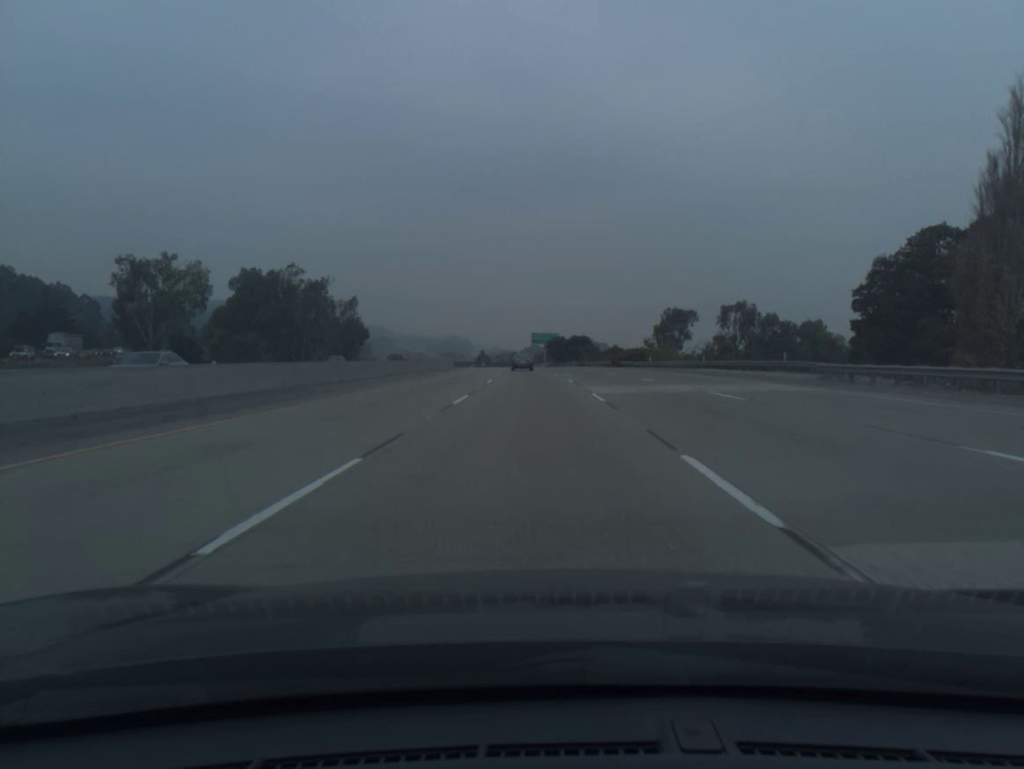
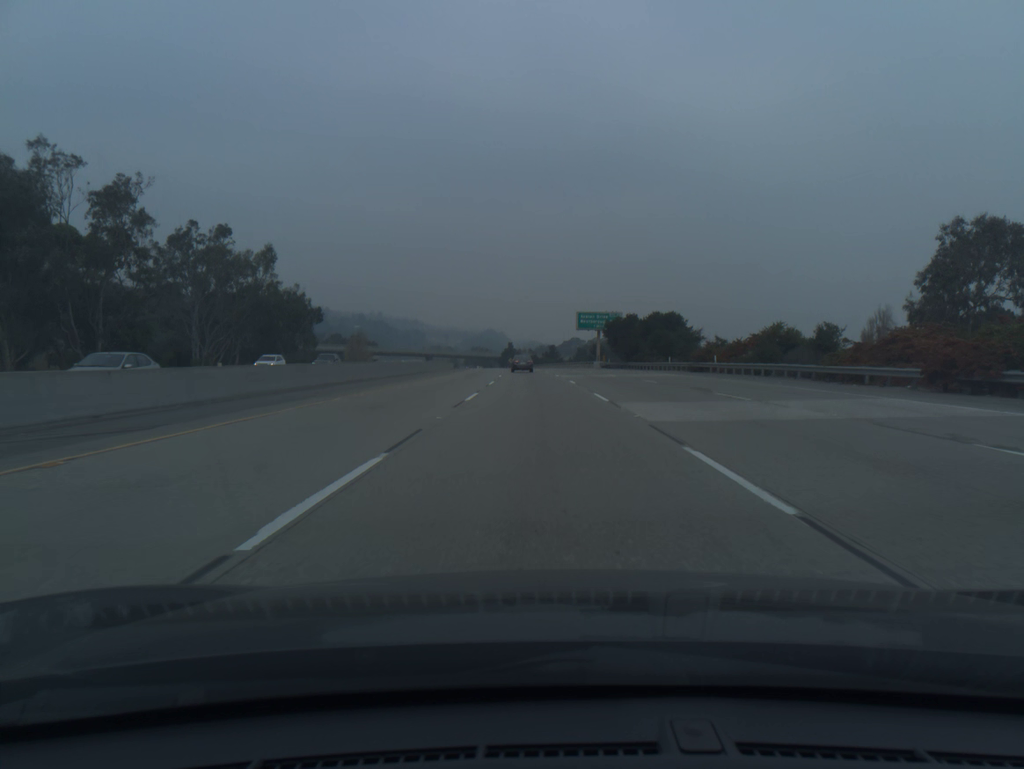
(-1.8, +72.4) m; -3°
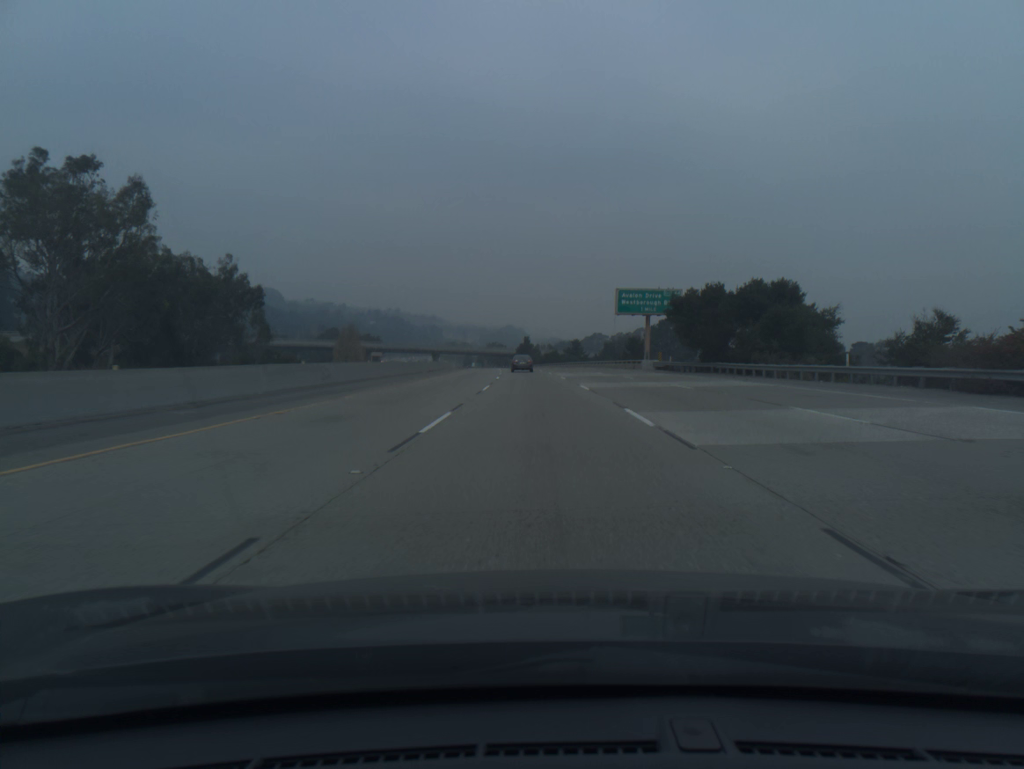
(-0.4, +36.2) m; -1°
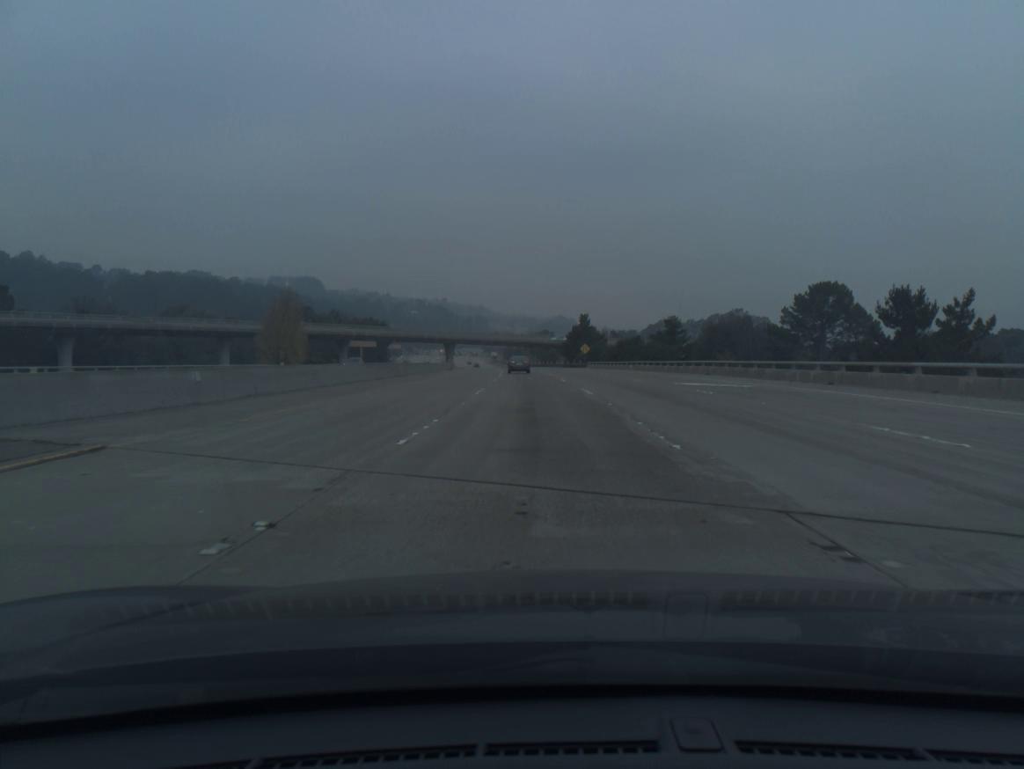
(-2.8, +90.3) m; -4°
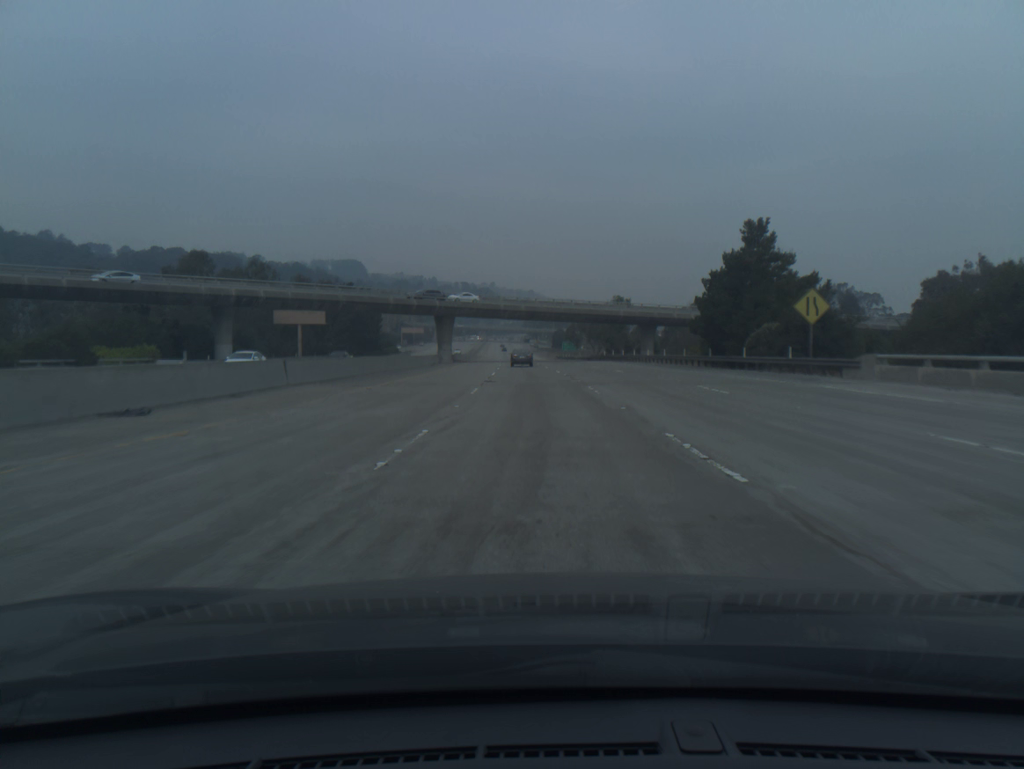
(-3.0, +90.2) m; -4°
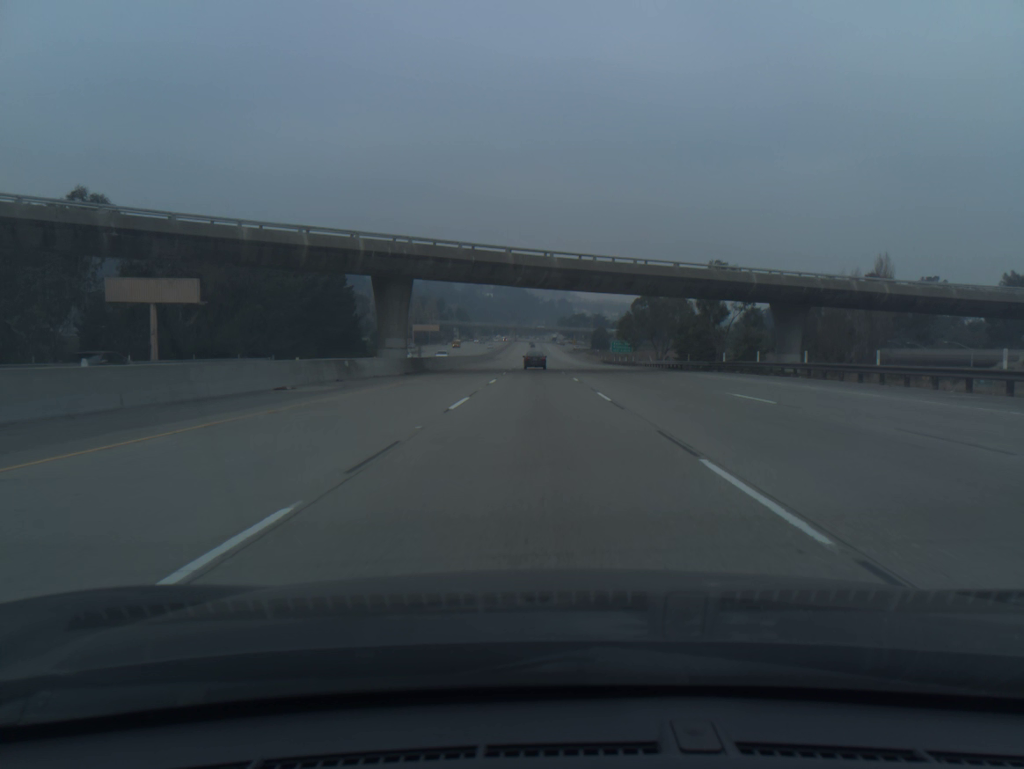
(-1.2, +54.3) m; -3°
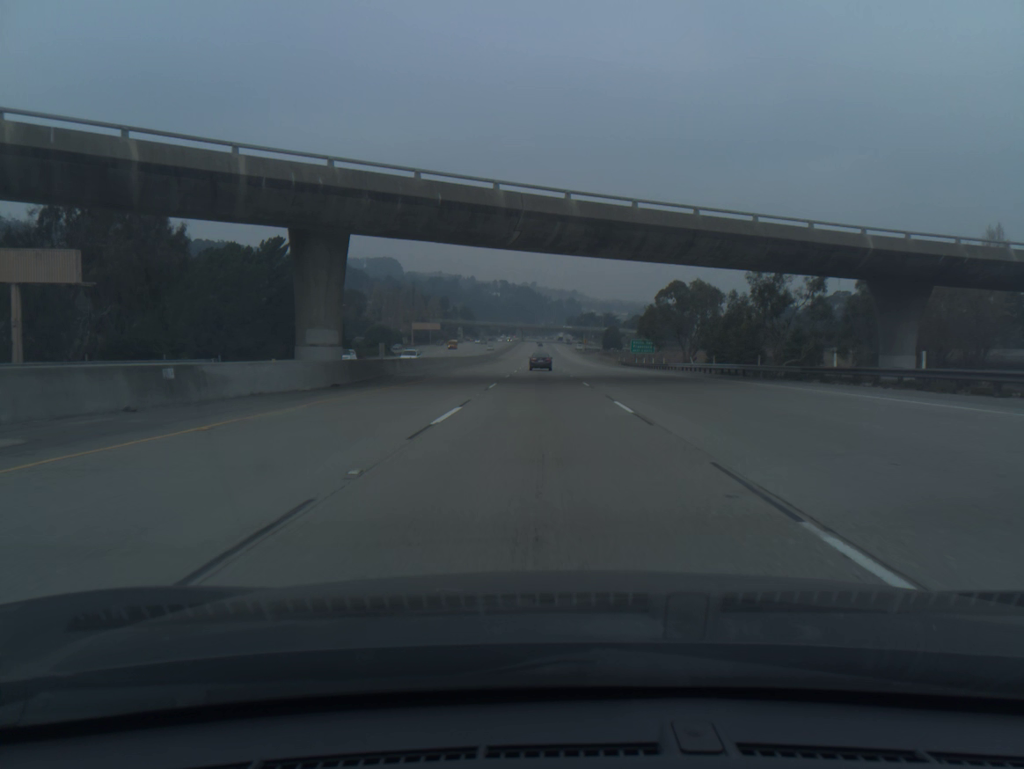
(-0.1, +18.1) m; -1°
